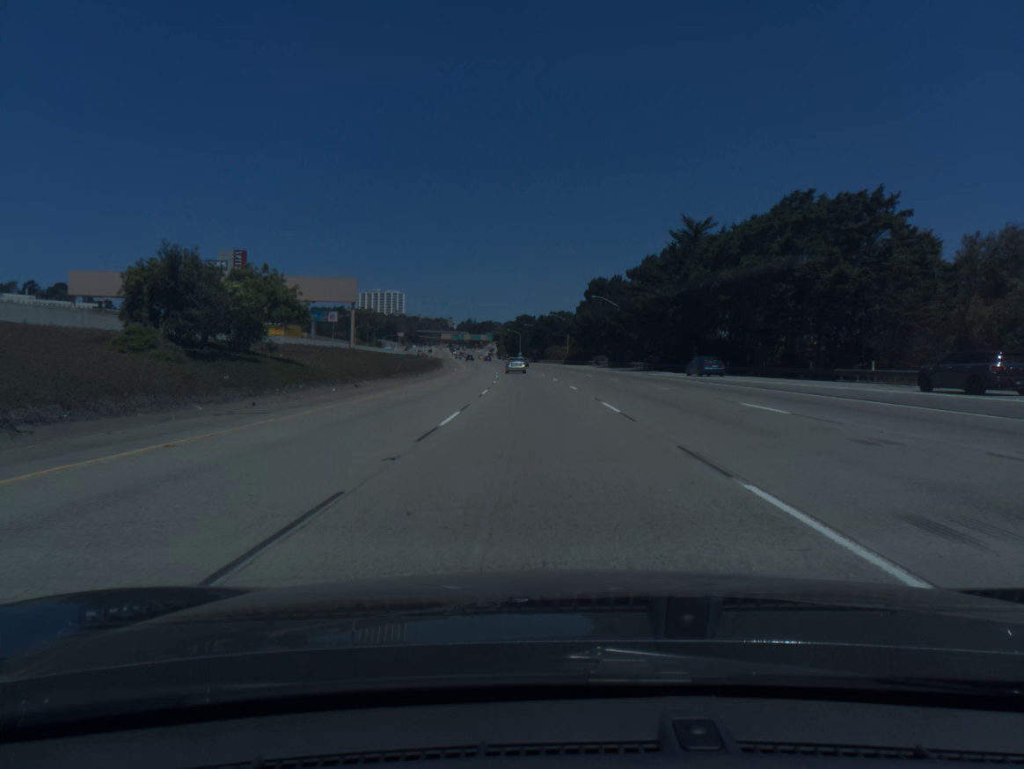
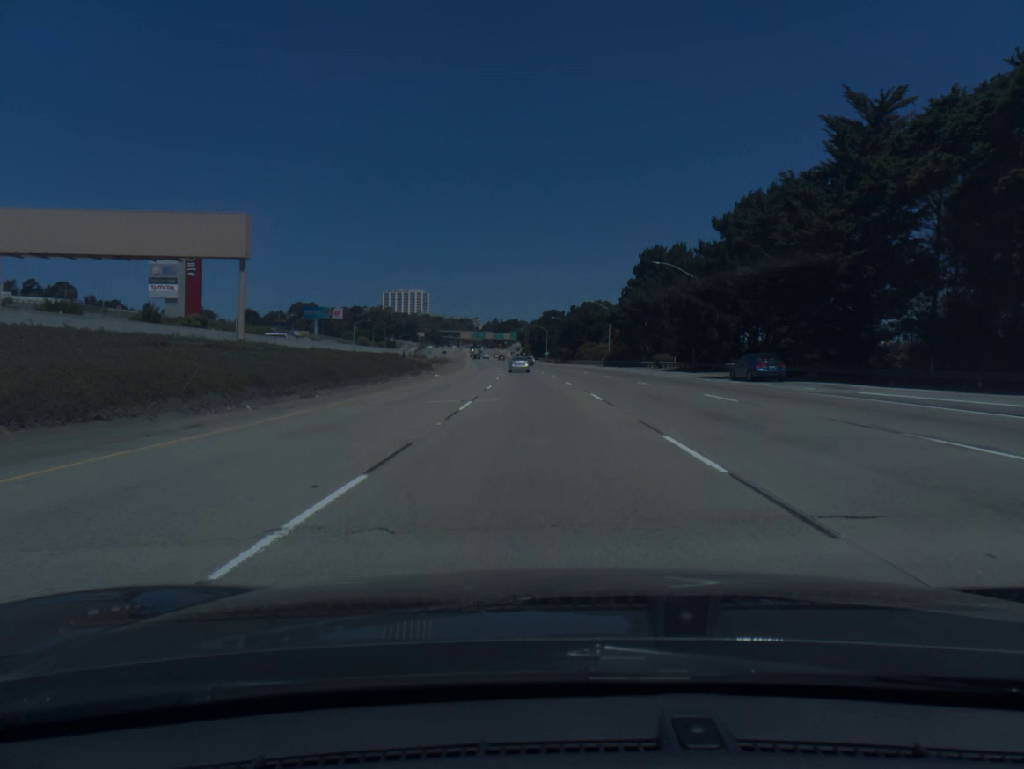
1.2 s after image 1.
(-0.7, +39.3) m; -2°
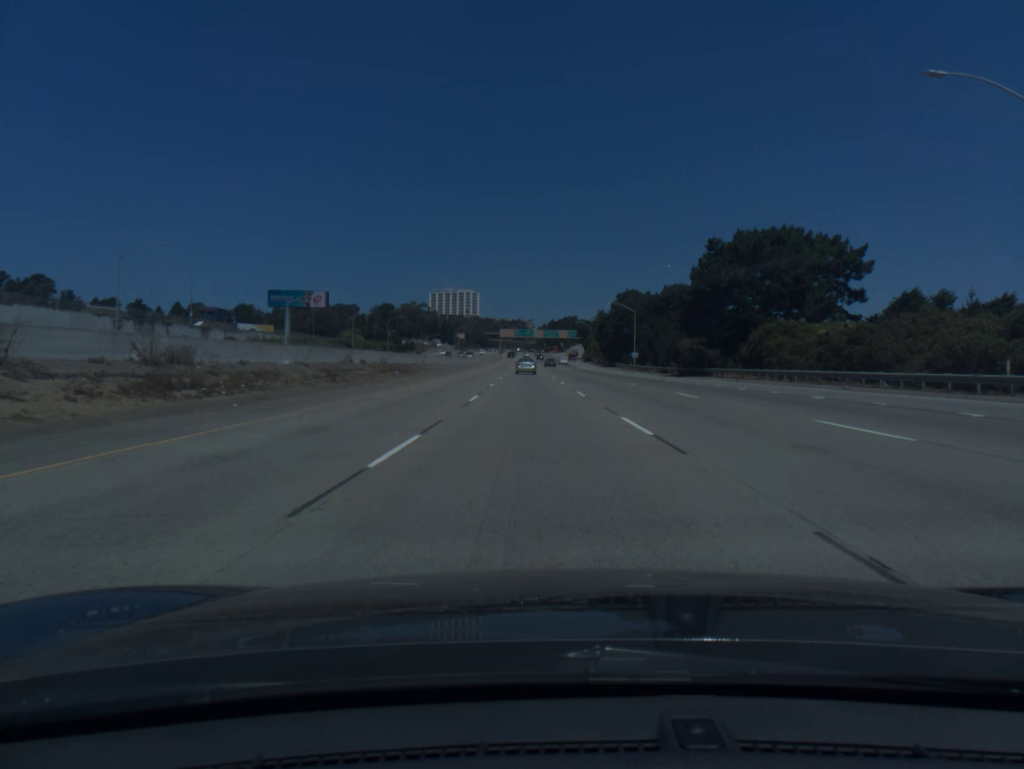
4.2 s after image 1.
(-3.8, +97.7) m; -4°
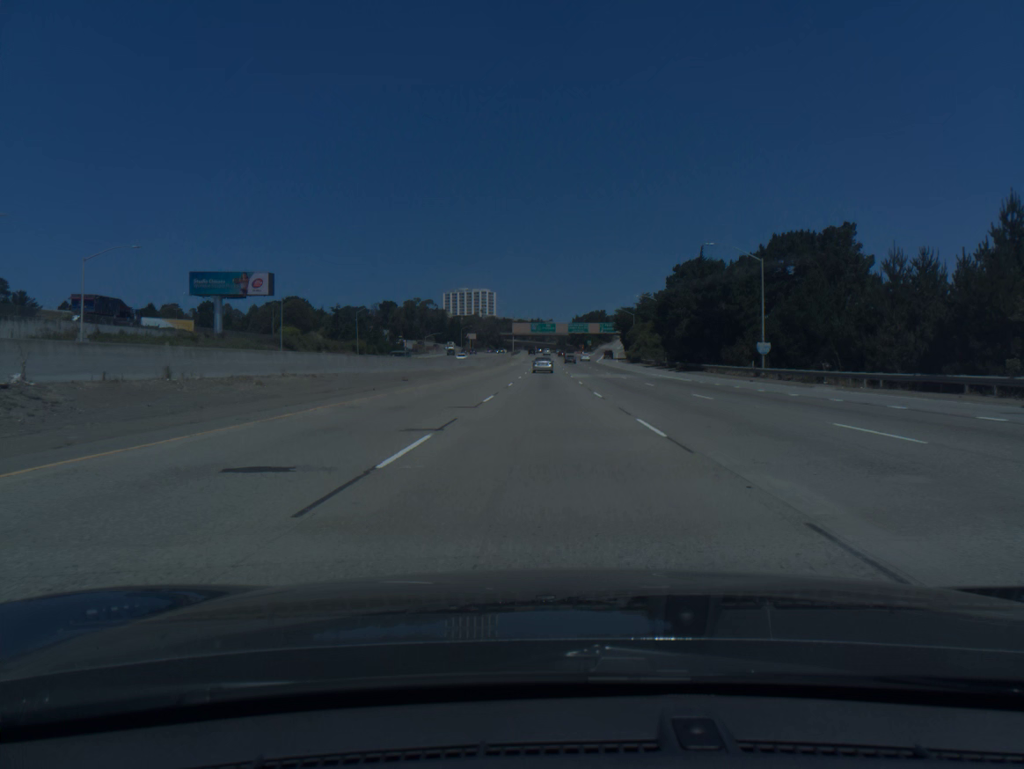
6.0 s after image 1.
(-1.0, +58.3) m; -2°
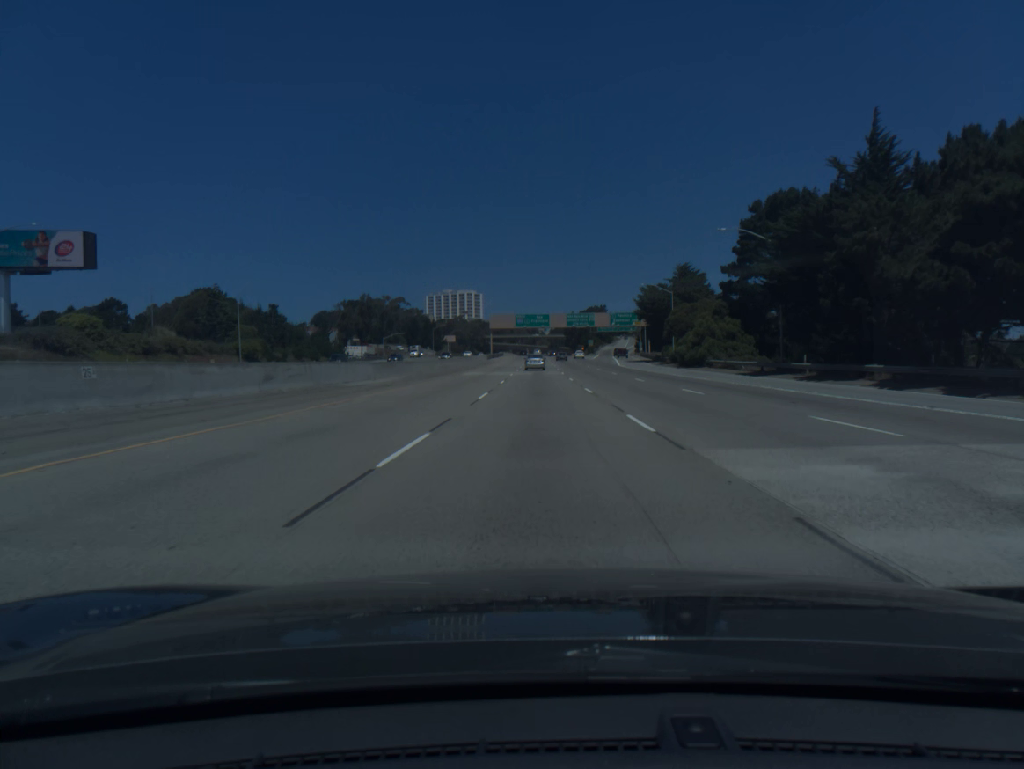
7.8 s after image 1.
(+0.3, +58.1) m; +1°
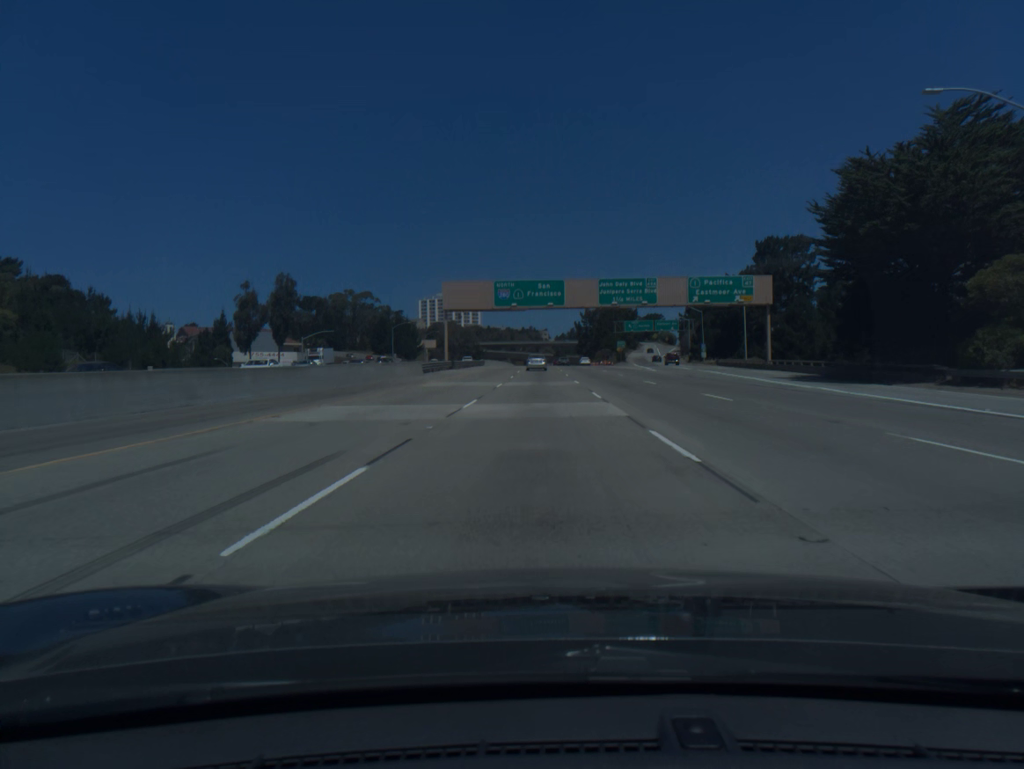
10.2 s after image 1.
(-0.3, +77.1) m; 0°
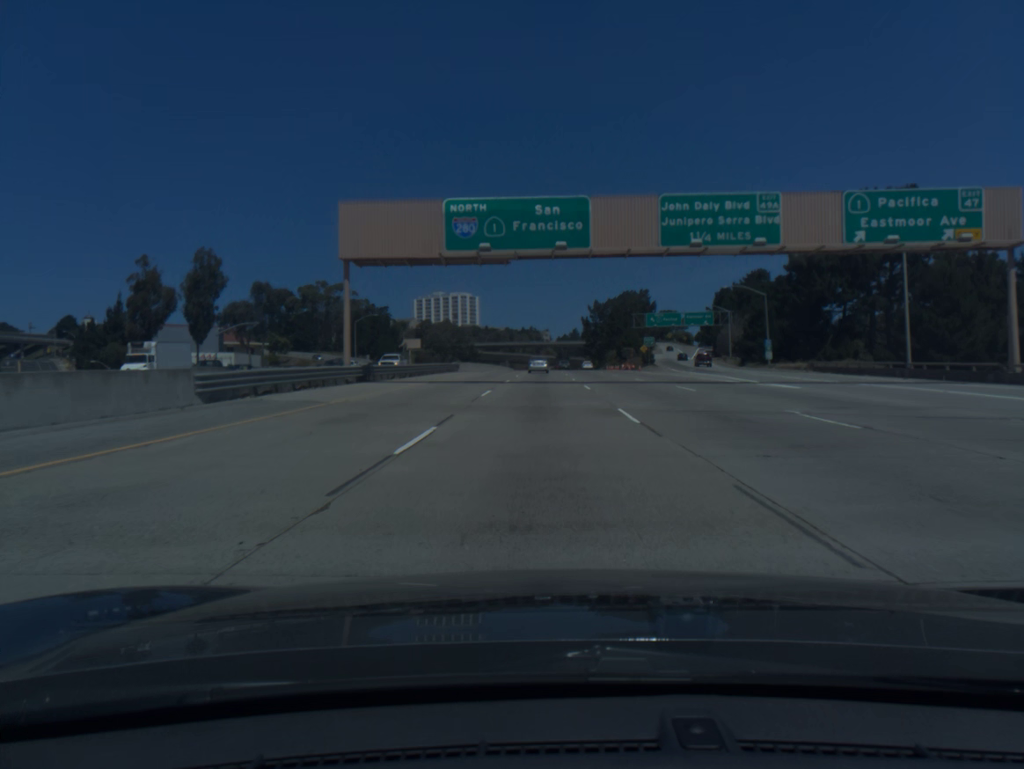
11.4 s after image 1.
(0.0, +38.2) m; 0°
